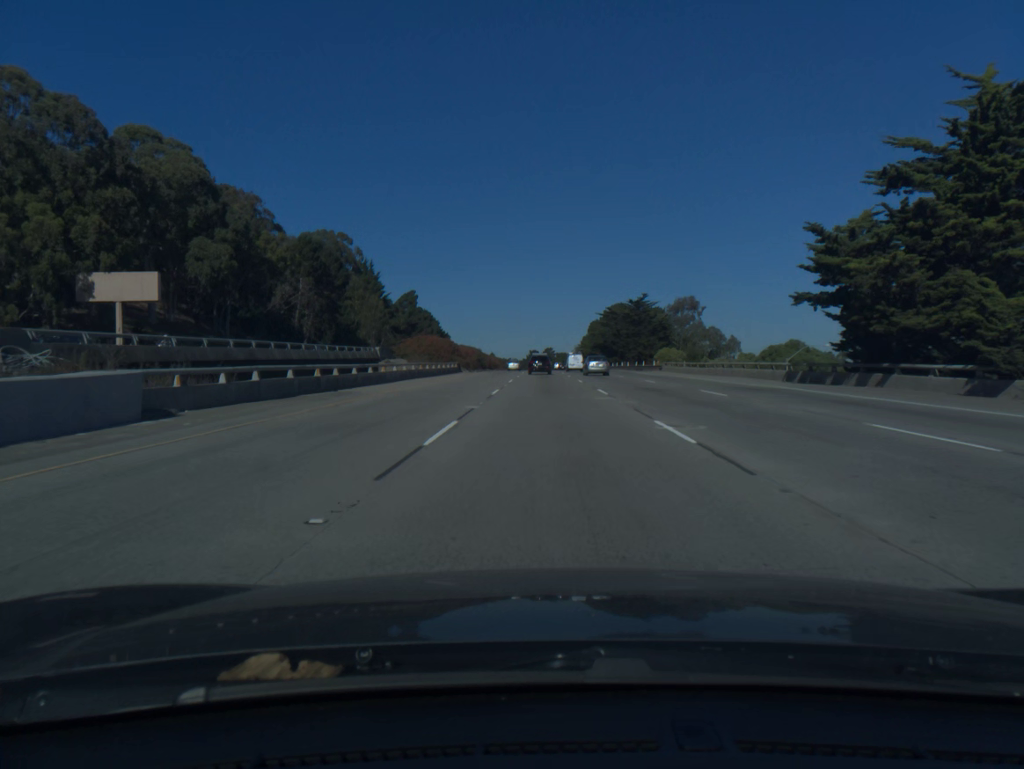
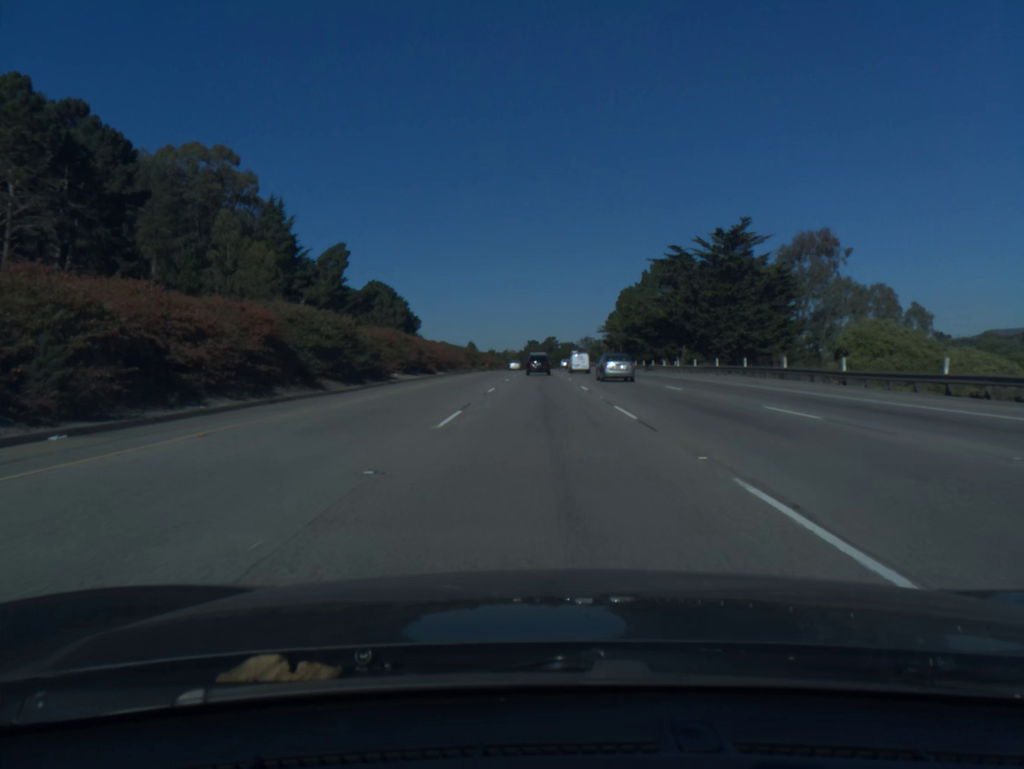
(-0.1, +79.8) m; 0°
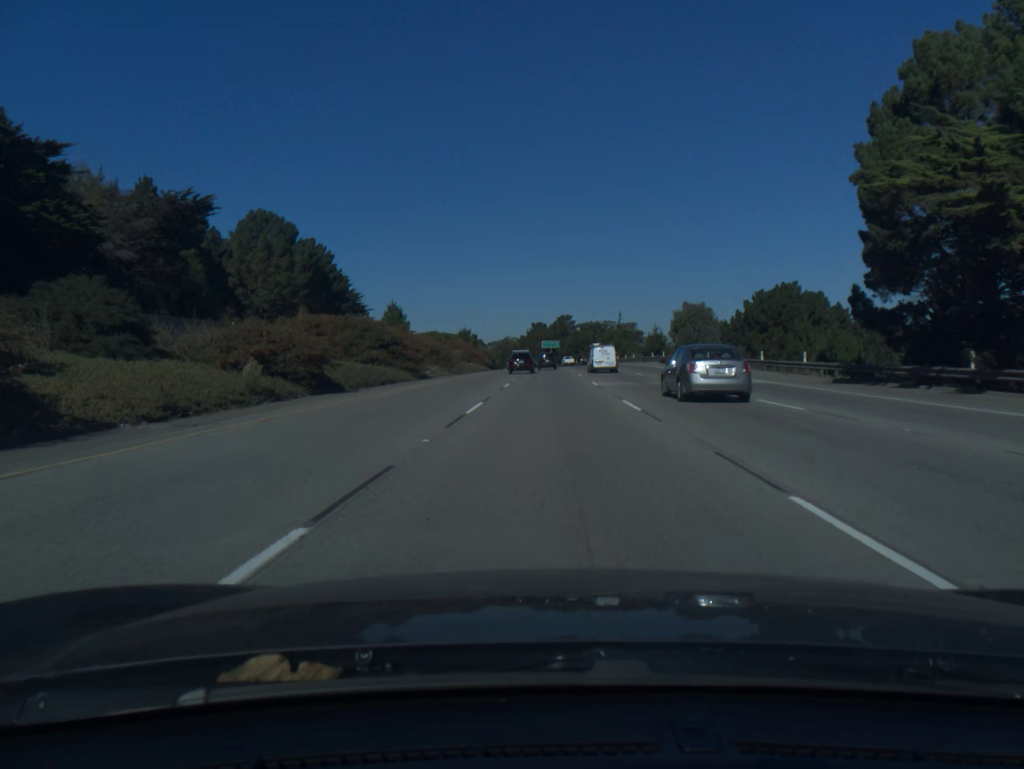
(-0.5, +100.0) m; -1°
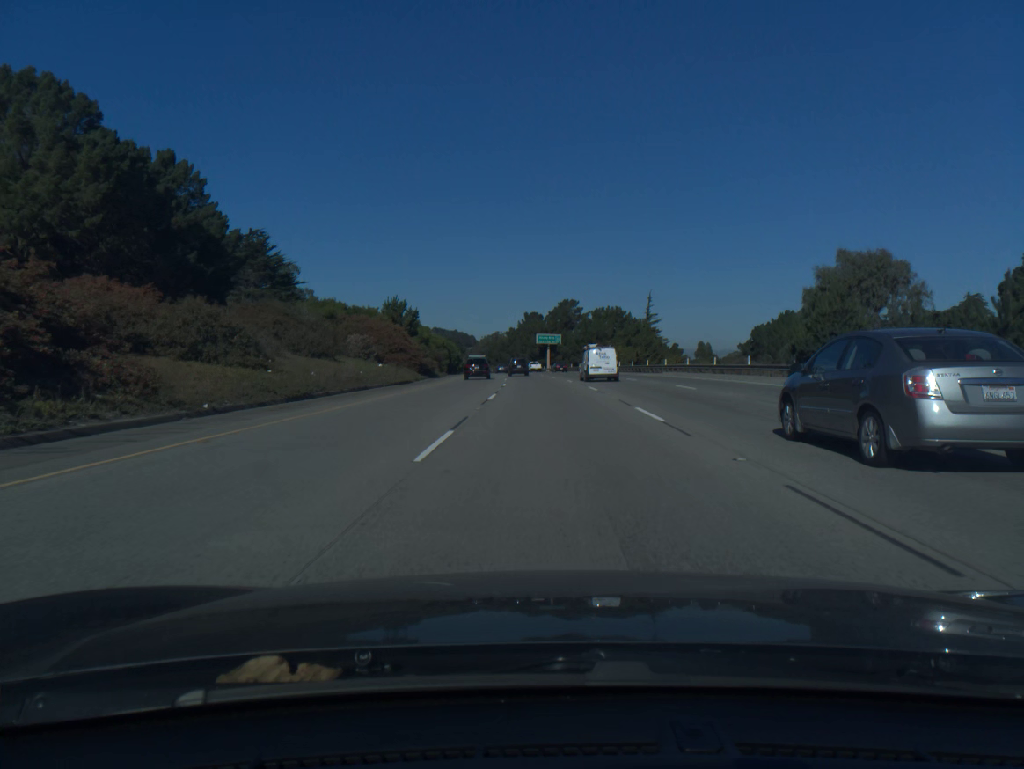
(+0.1, +60.9) m; 0°
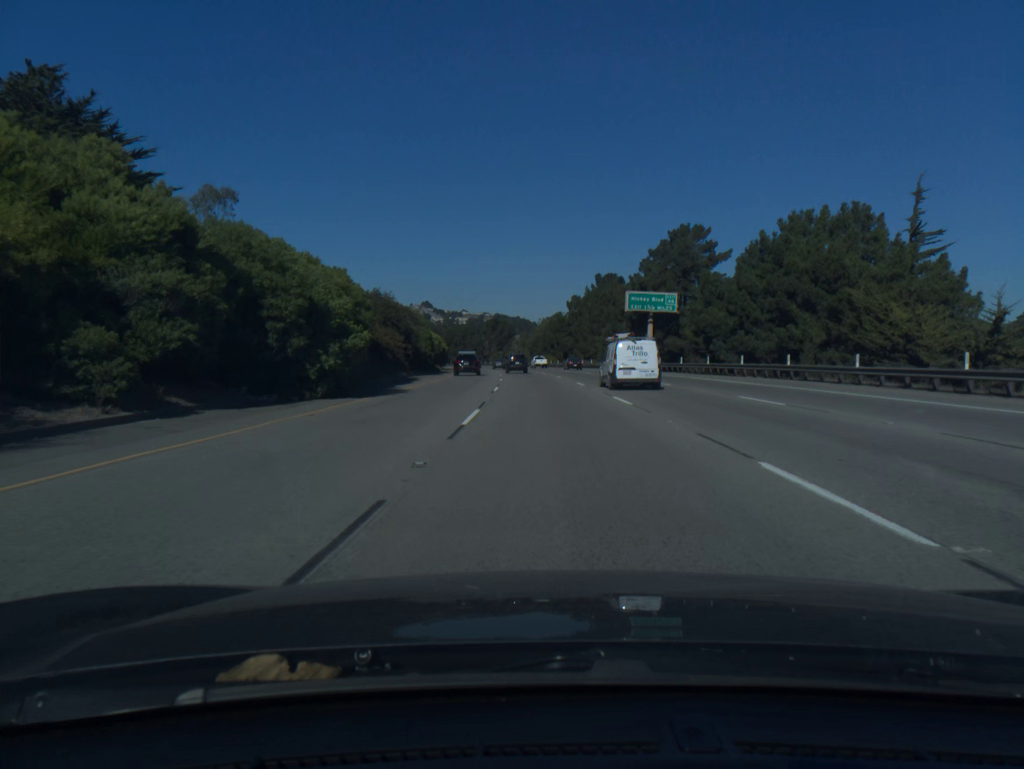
(-2.6, +82.7) m; -4°
